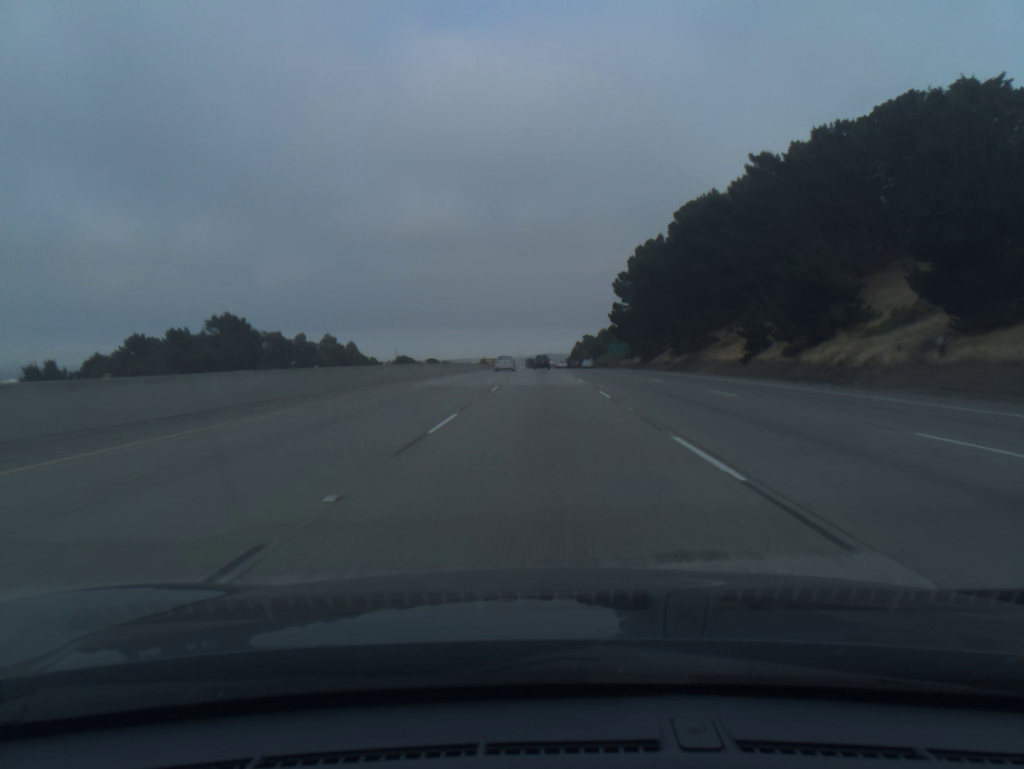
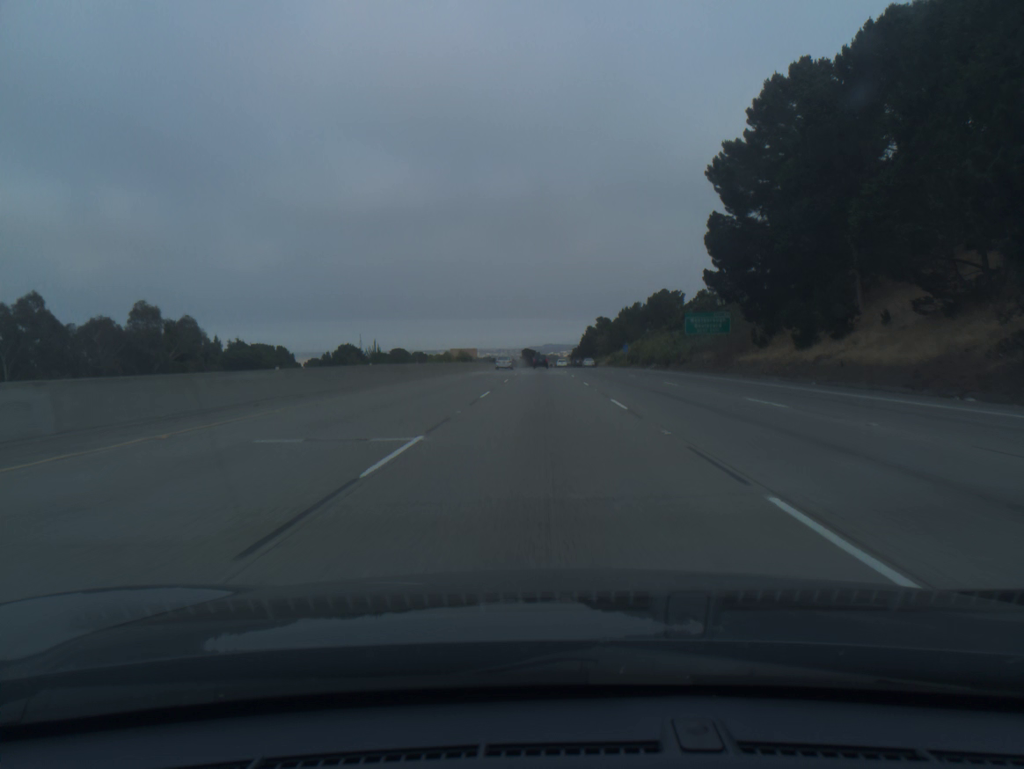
(-0.1, +92.4) m; 0°
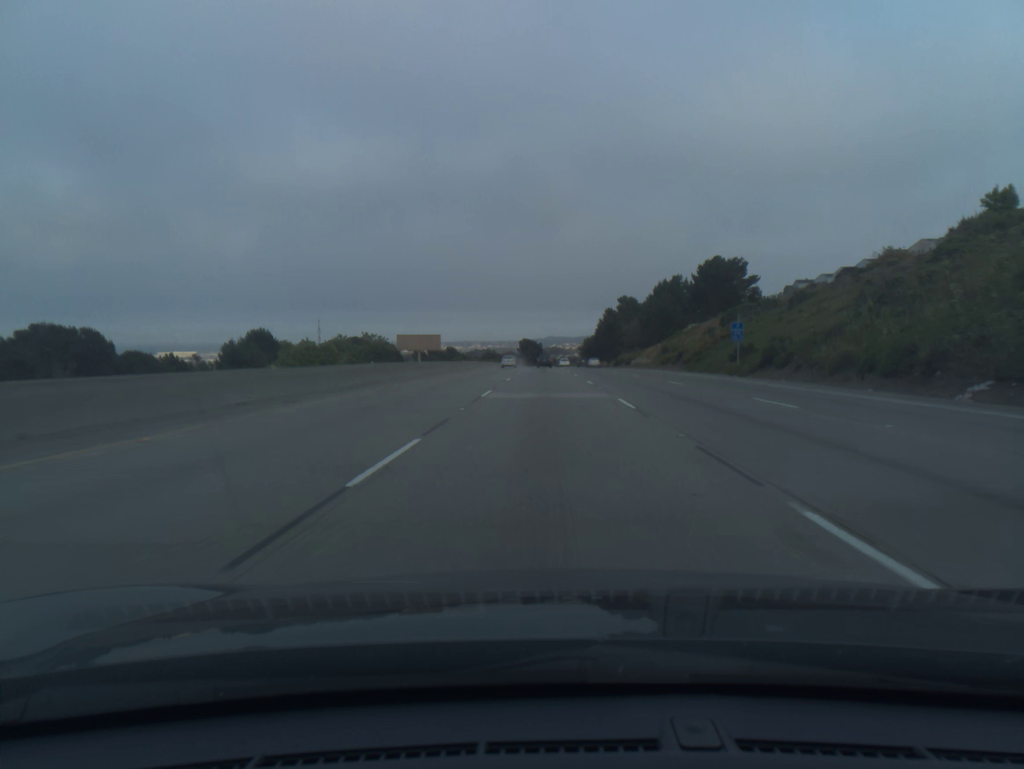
(-0.2, +73.8) m; 0°
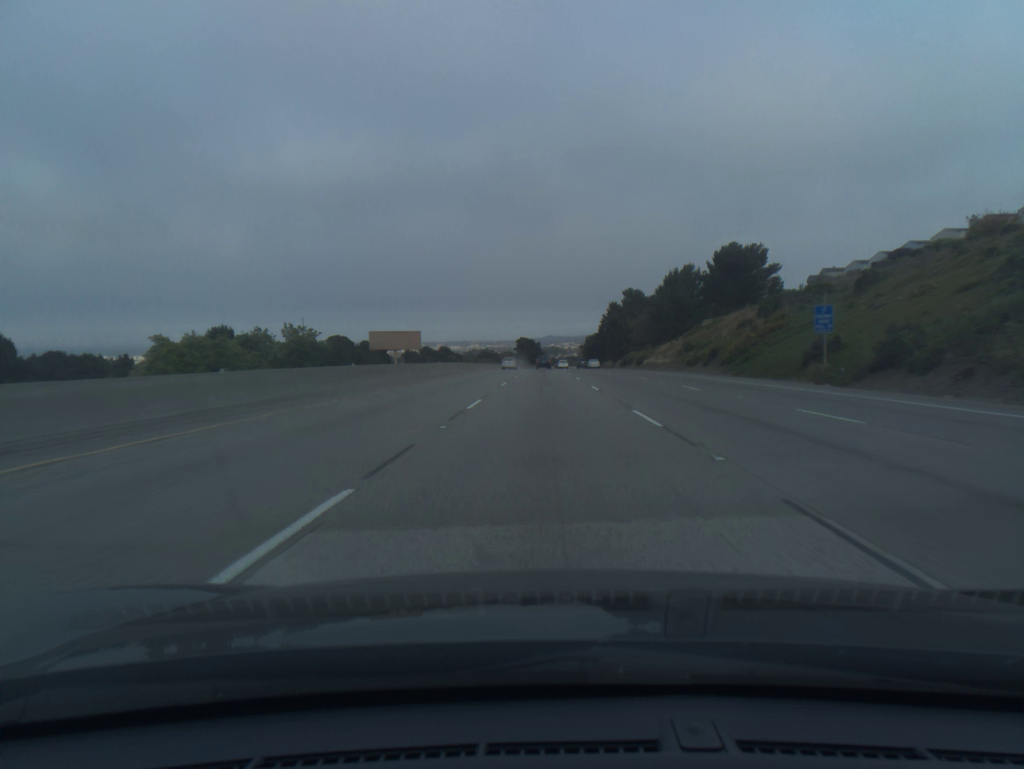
(0.0, +18.4) m; 0°
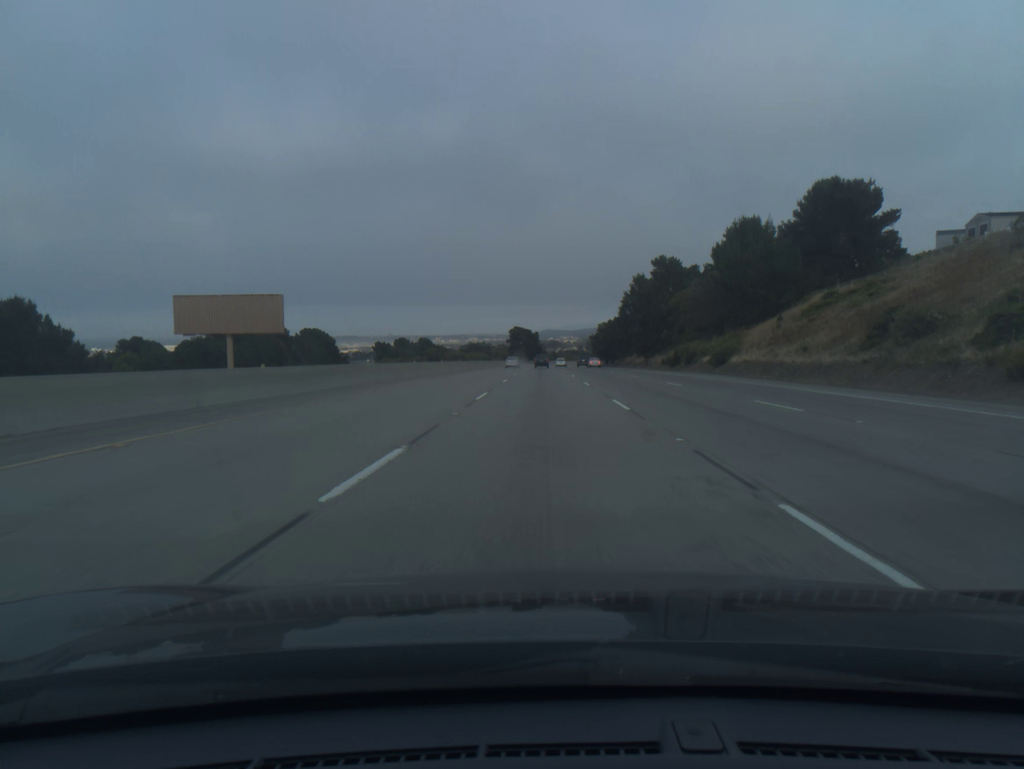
(+0.1, +55.3) m; 0°
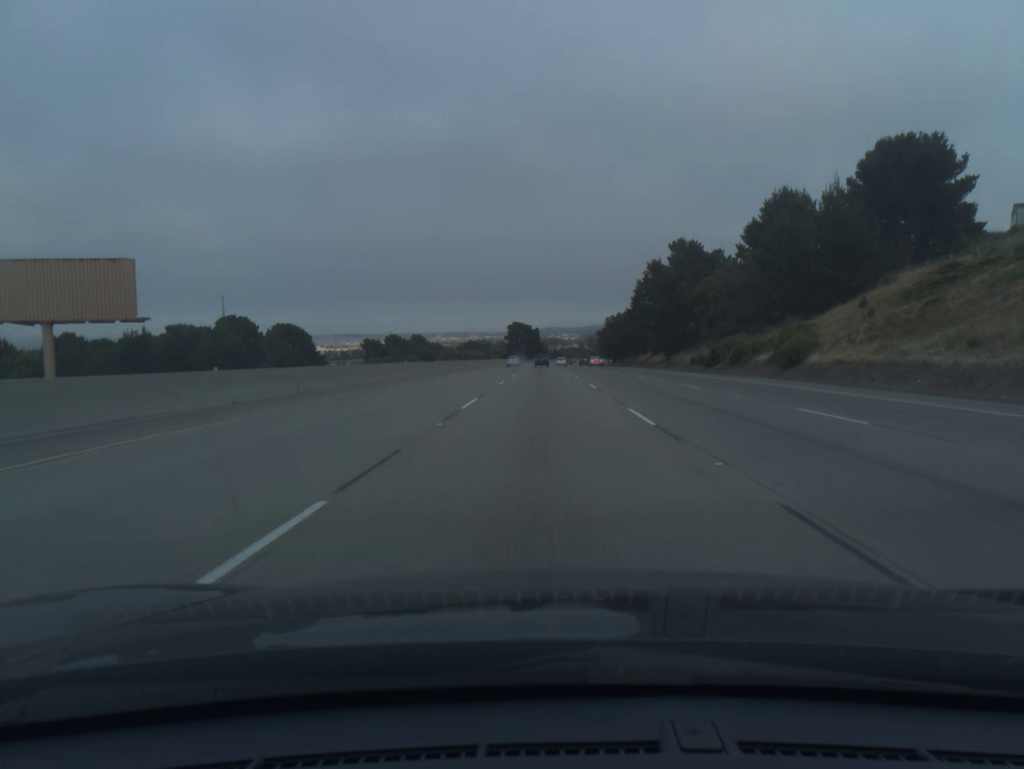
(0.0, +18.4) m; 0°
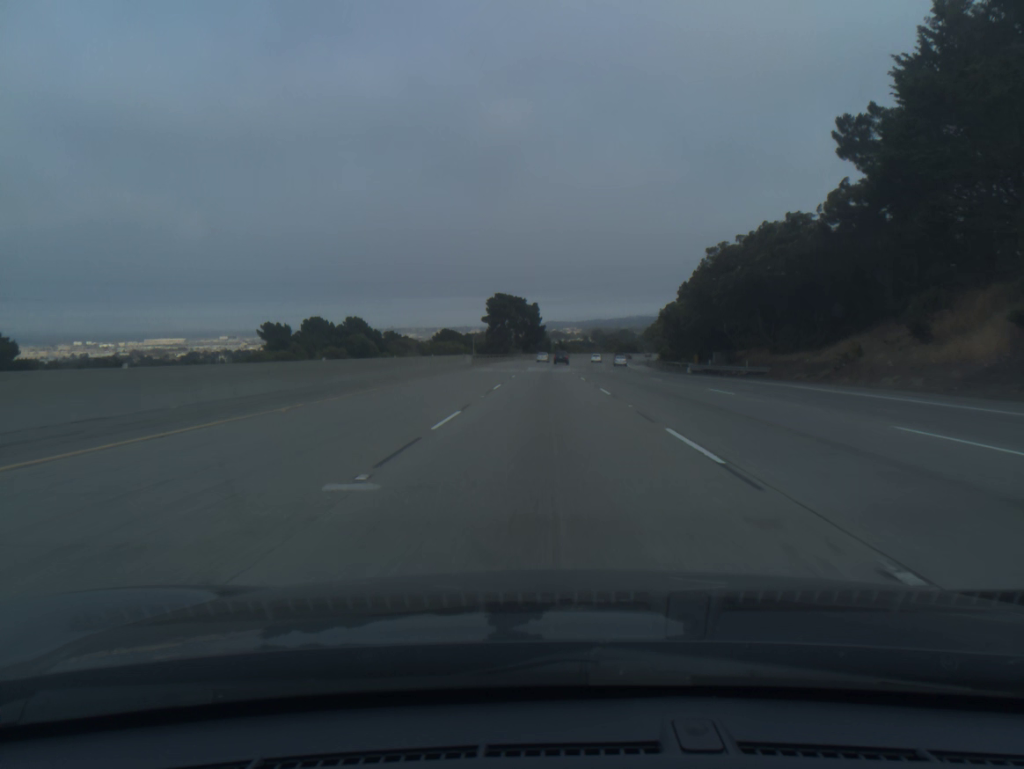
(-0.1, +92.4) m; 0°
